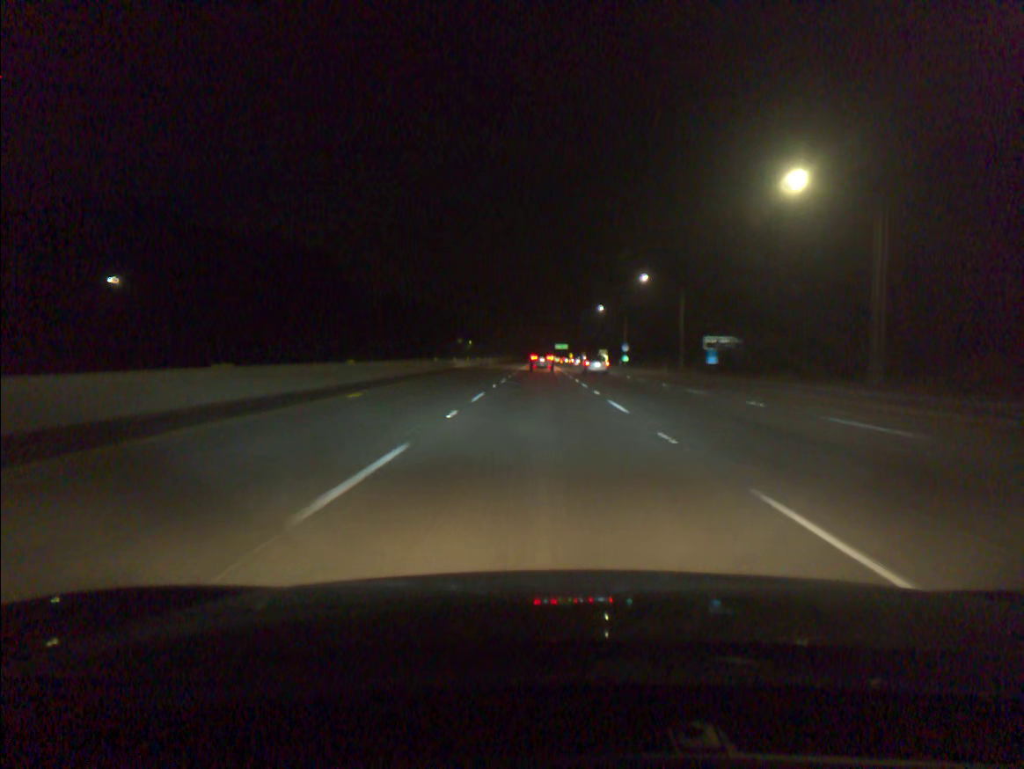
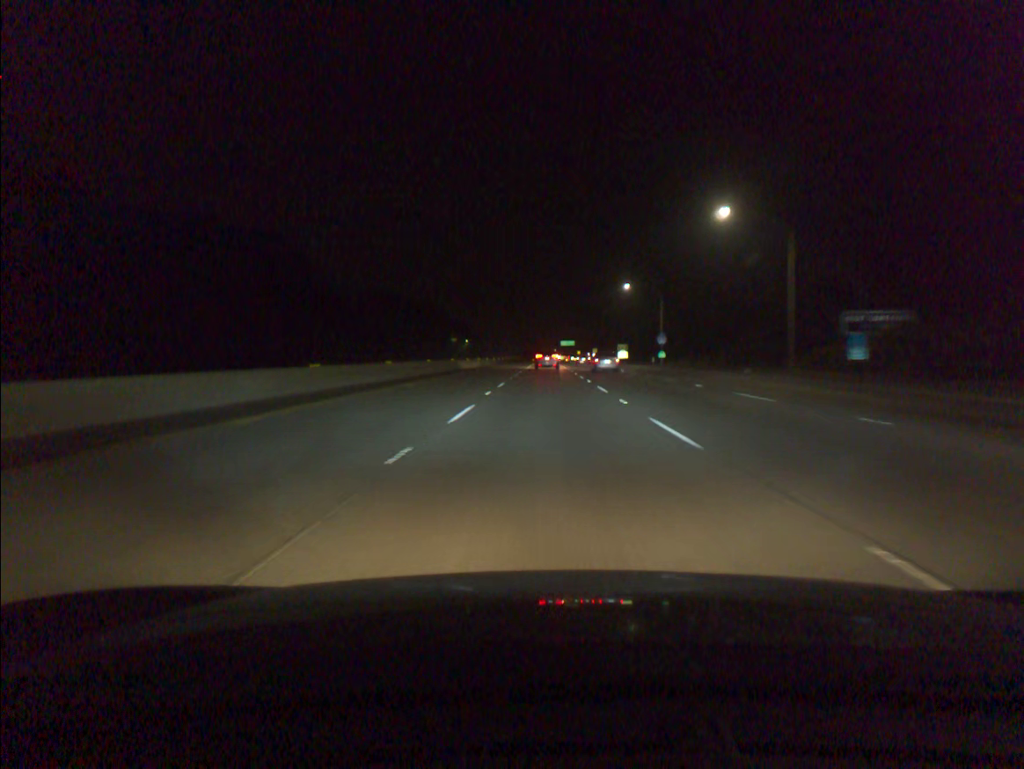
(-0.2, +35.9) m; 0°
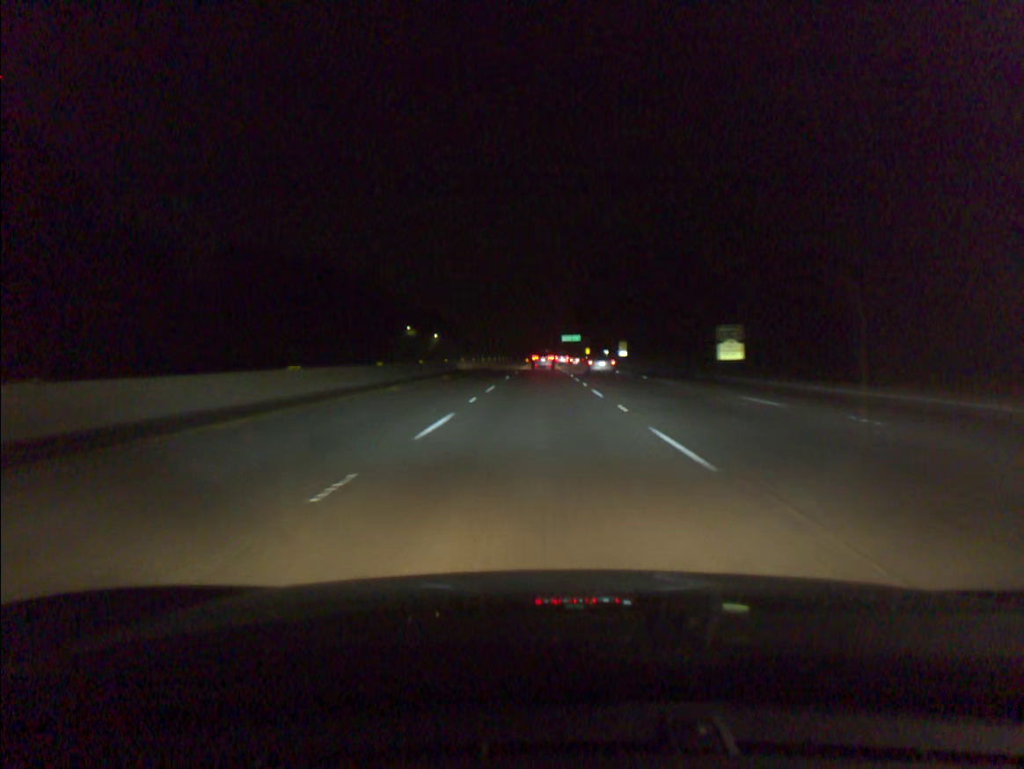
(+0.4, +89.4) m; 0°
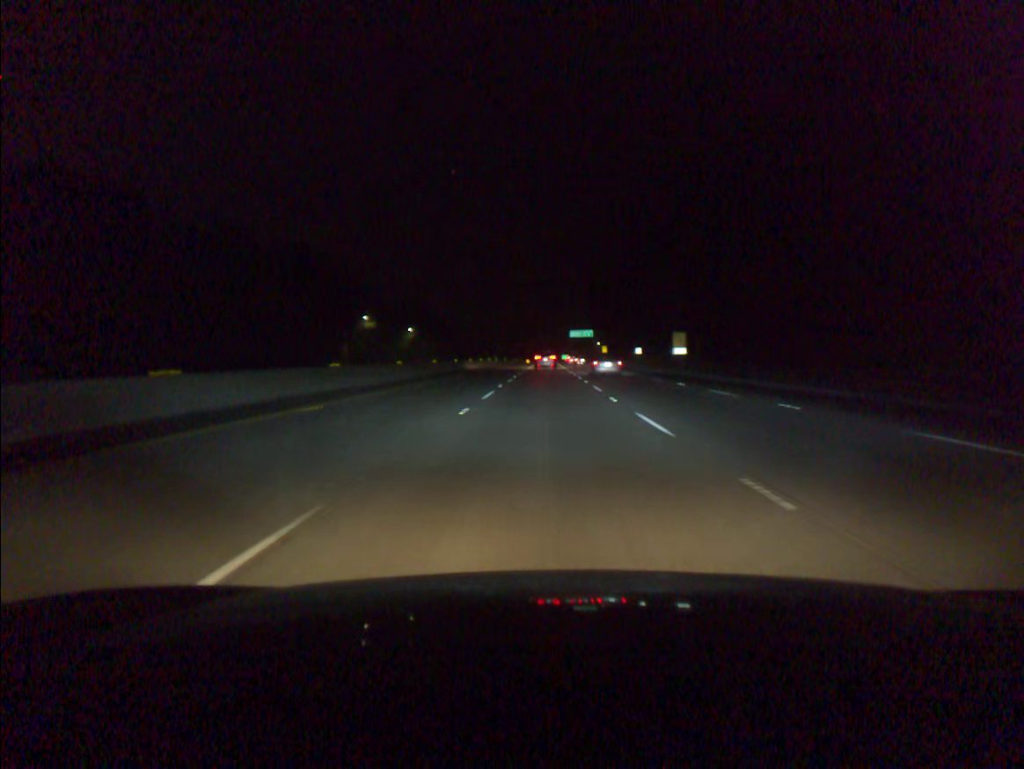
(-0.2, +54.1) m; 0°
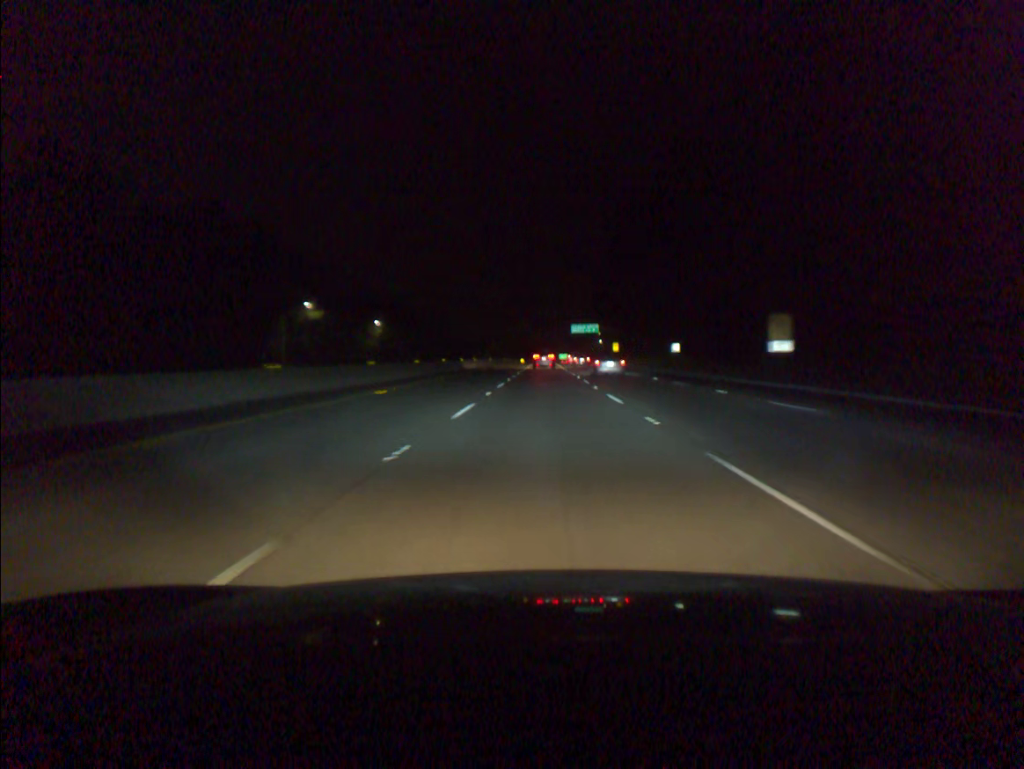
(0.0, +36.5) m; 0°
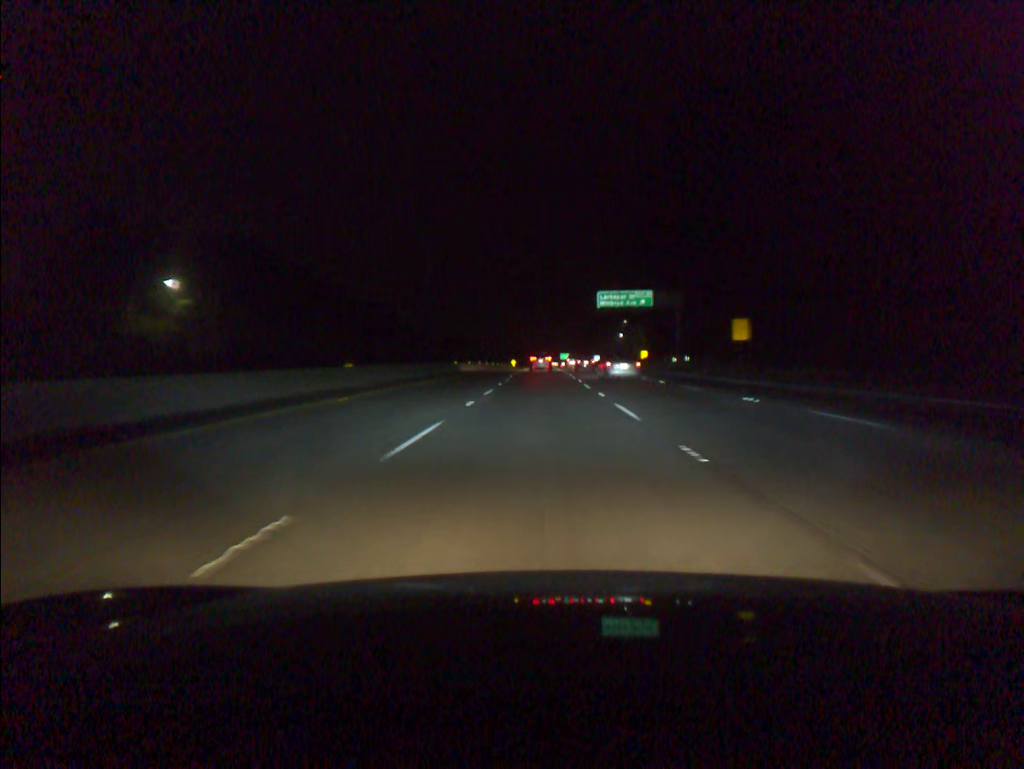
(+0.3, +92.1) m; 0°
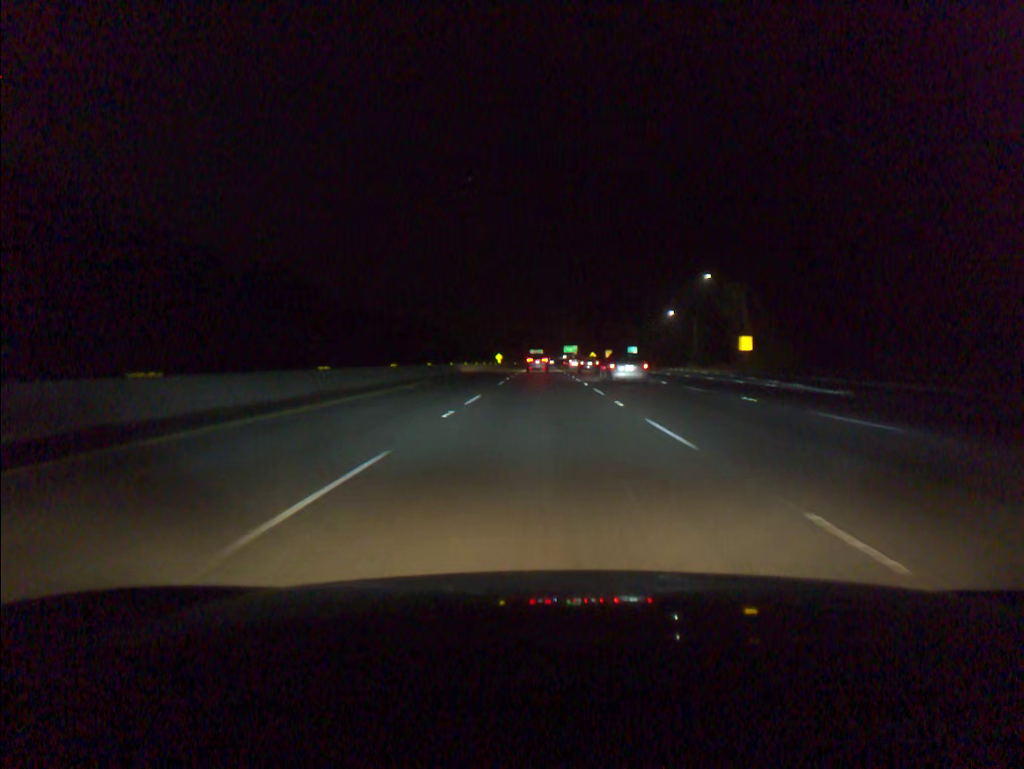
(0.0, +91.9) m; 0°
